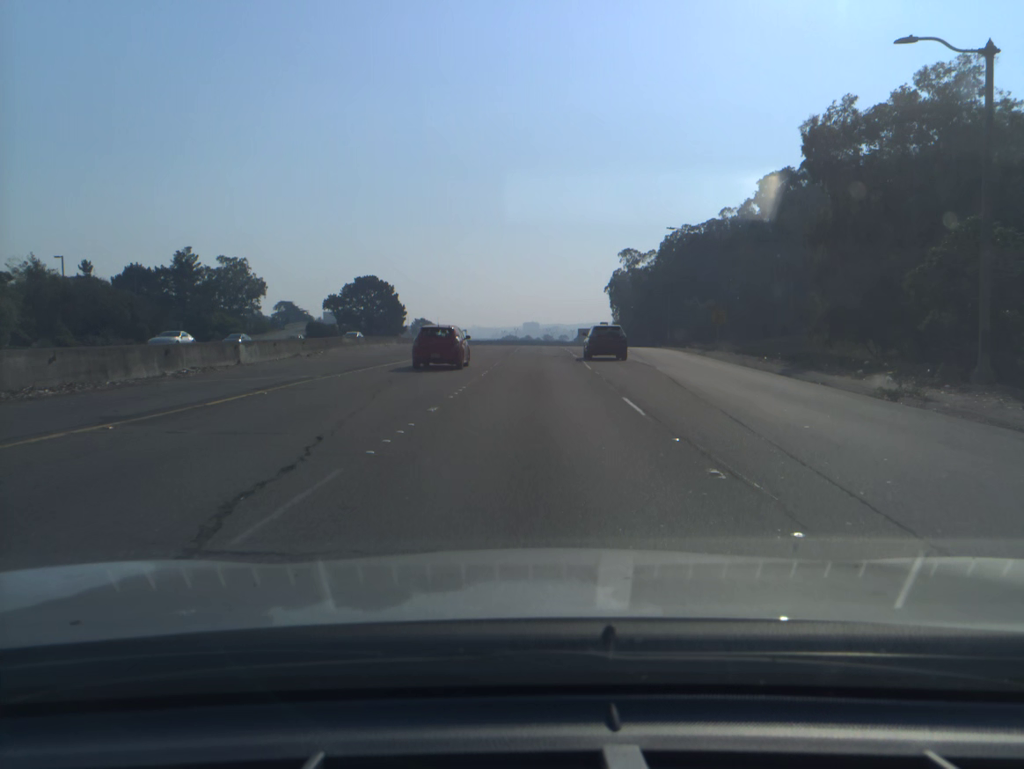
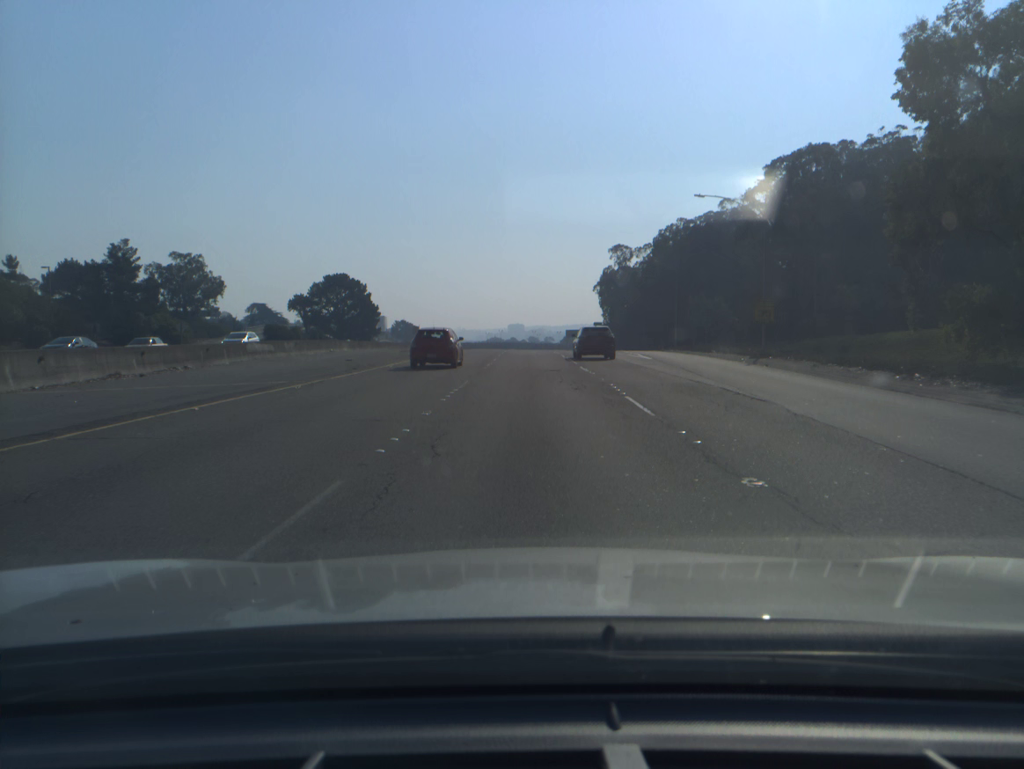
(+0.2, +15.9) m; +1°
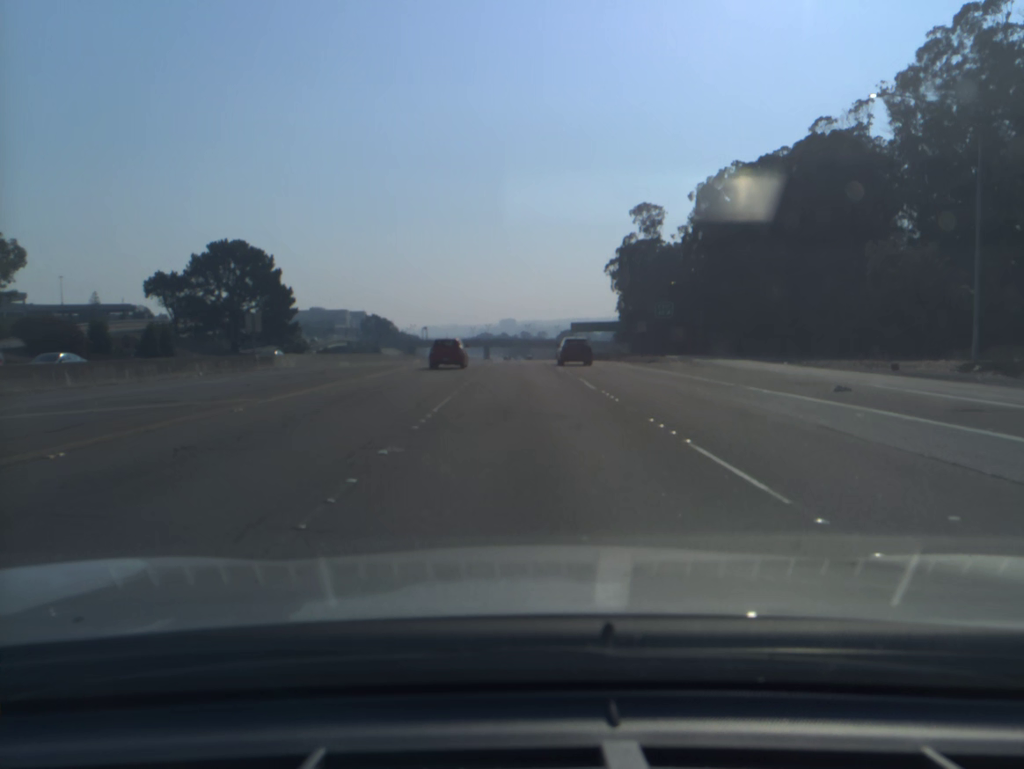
(+0.2, +64.0) m; +1°
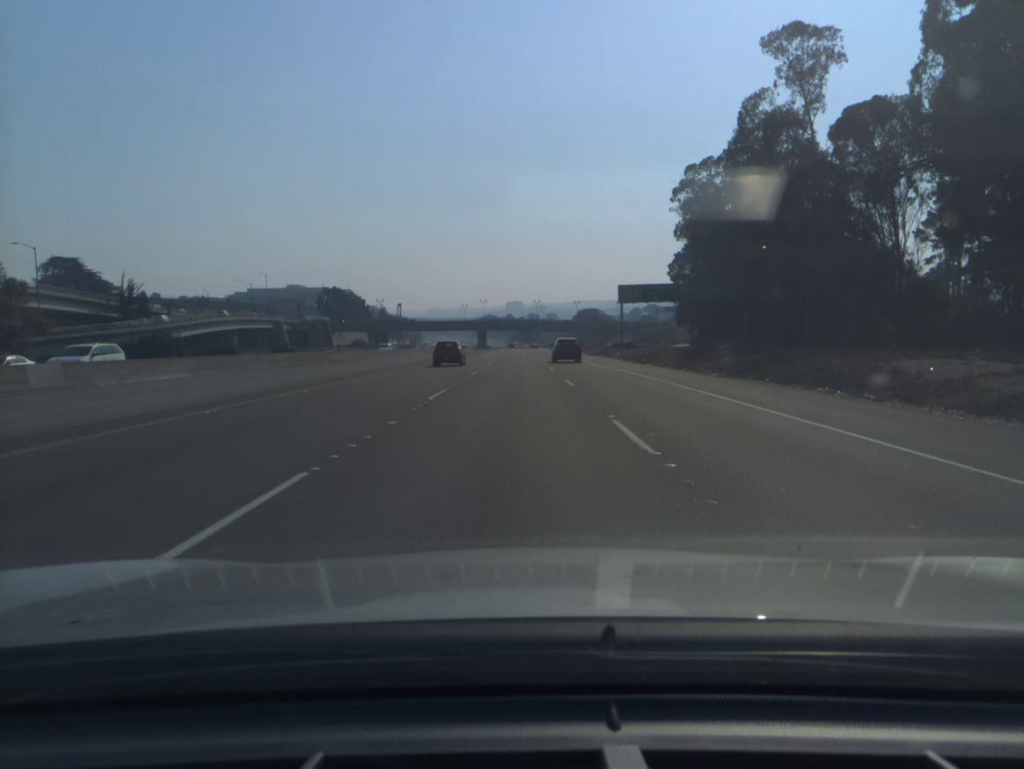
(-0.2, +84.5) m; -1°
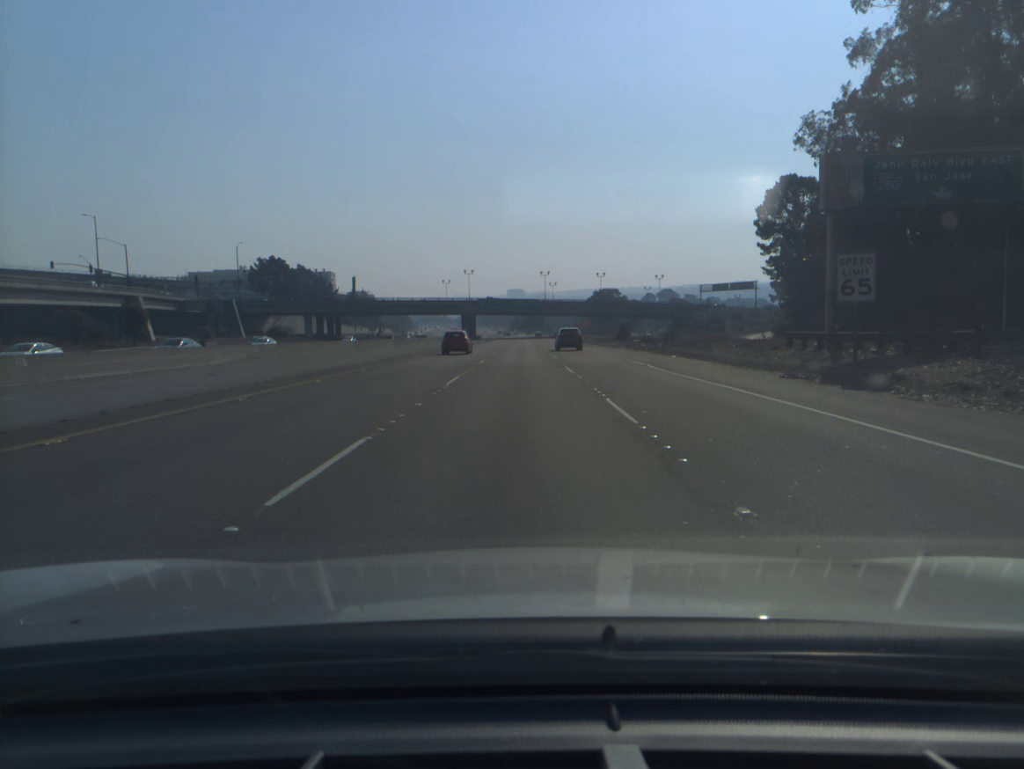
(-0.2, +71.8) m; 0°
